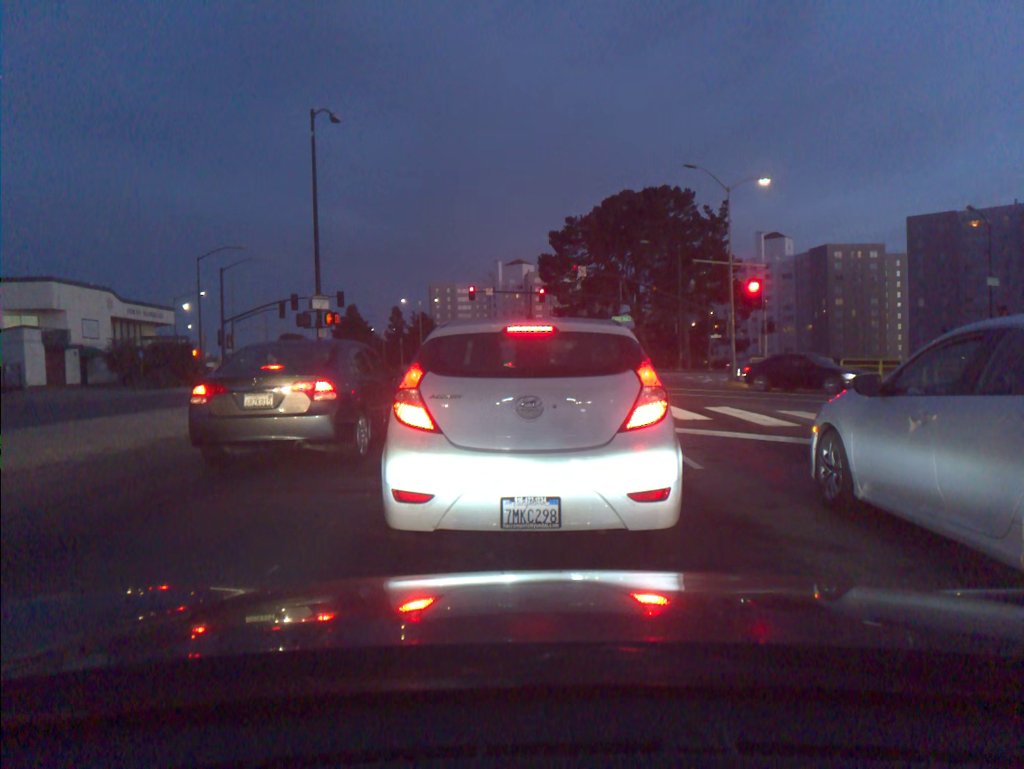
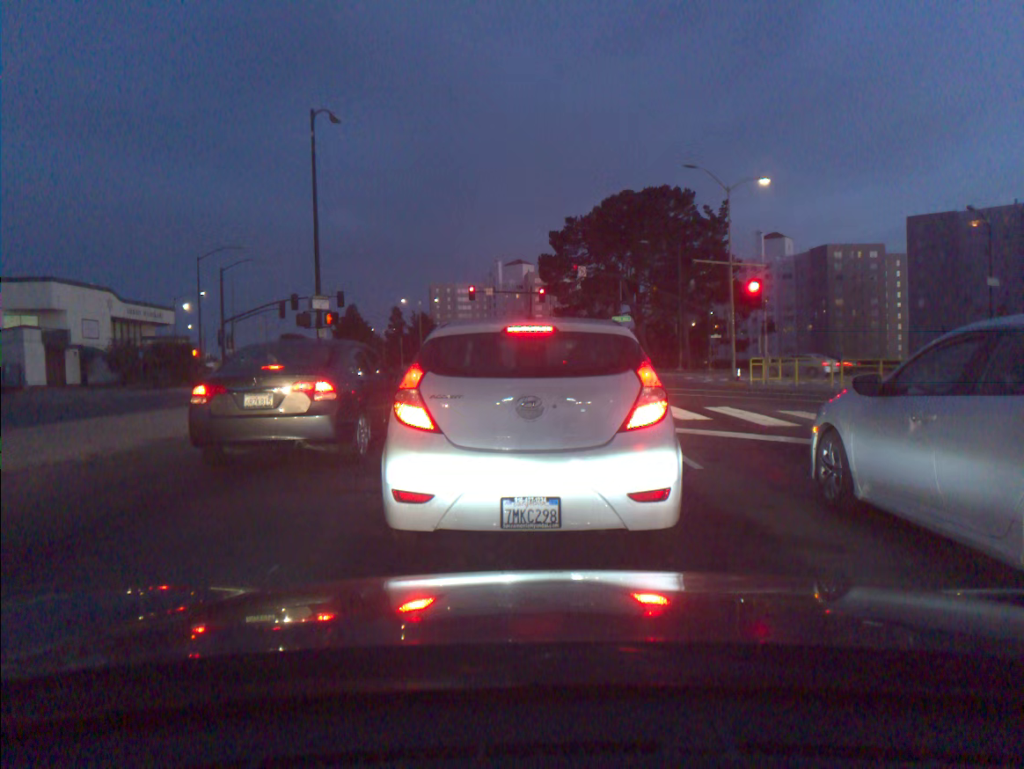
(0.0, 0.0) m; 0°
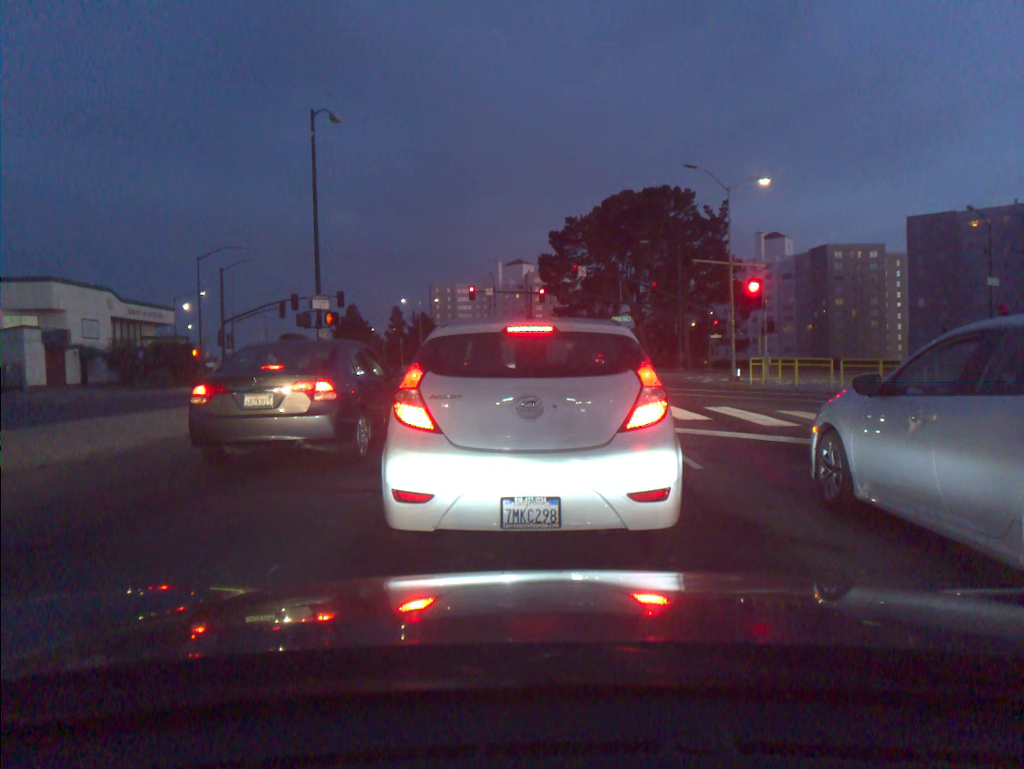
(0.0, 0.0) m; 0°
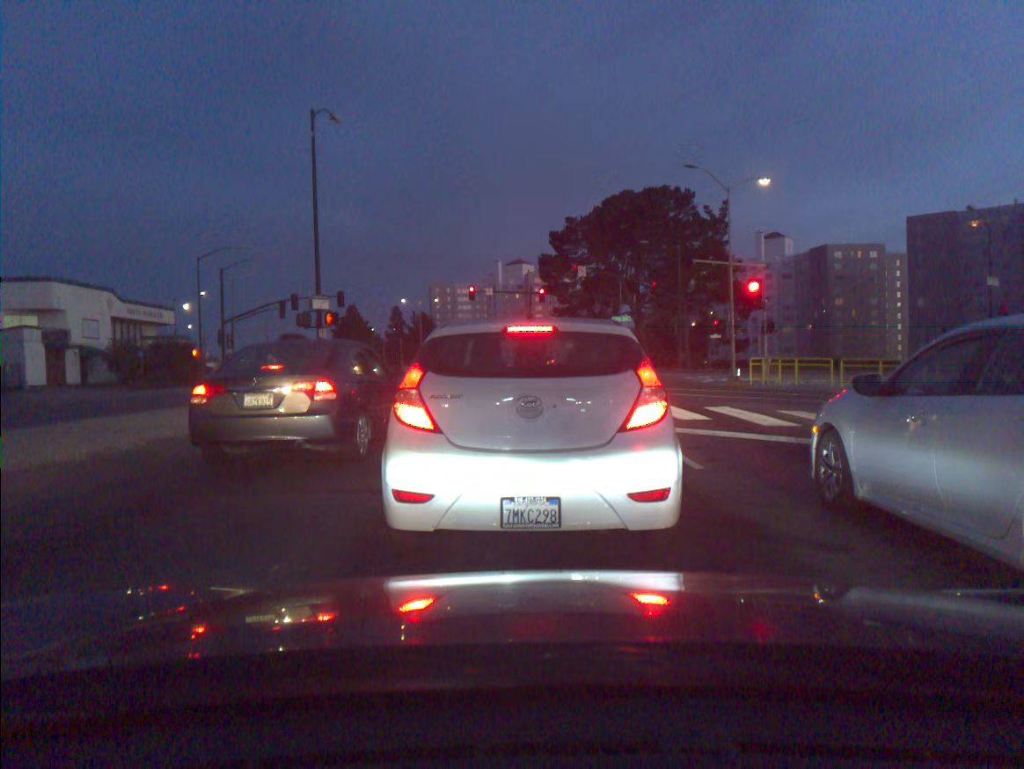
(0.0, 0.0) m; 0°
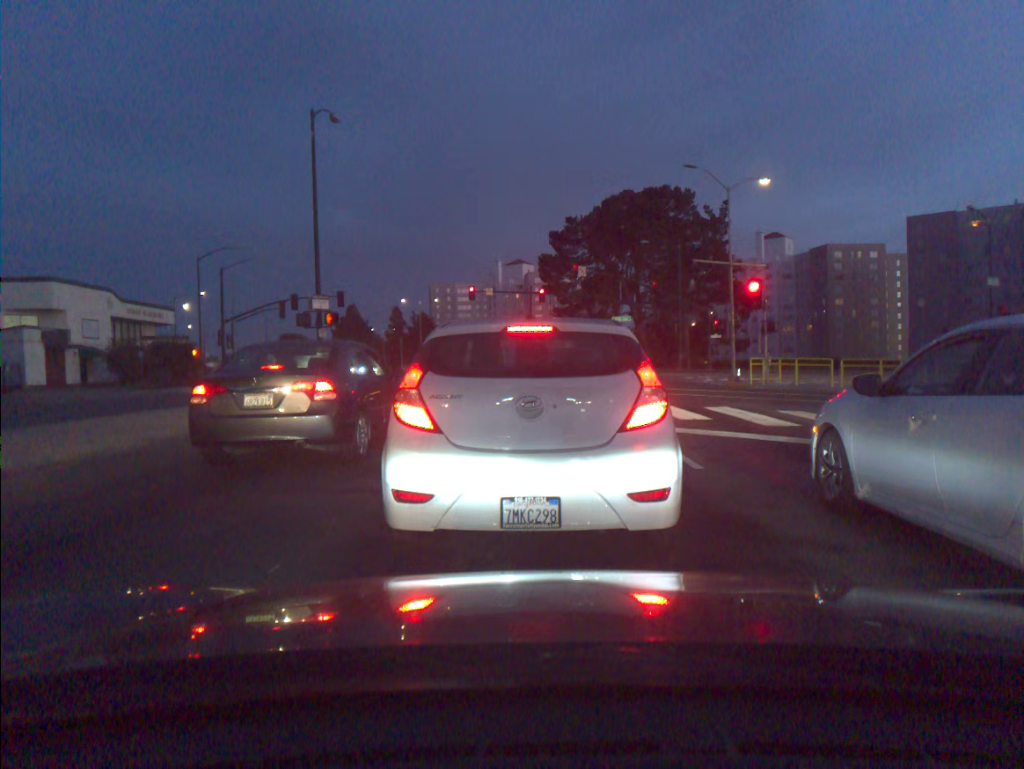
(0.0, 0.0) m; 0°
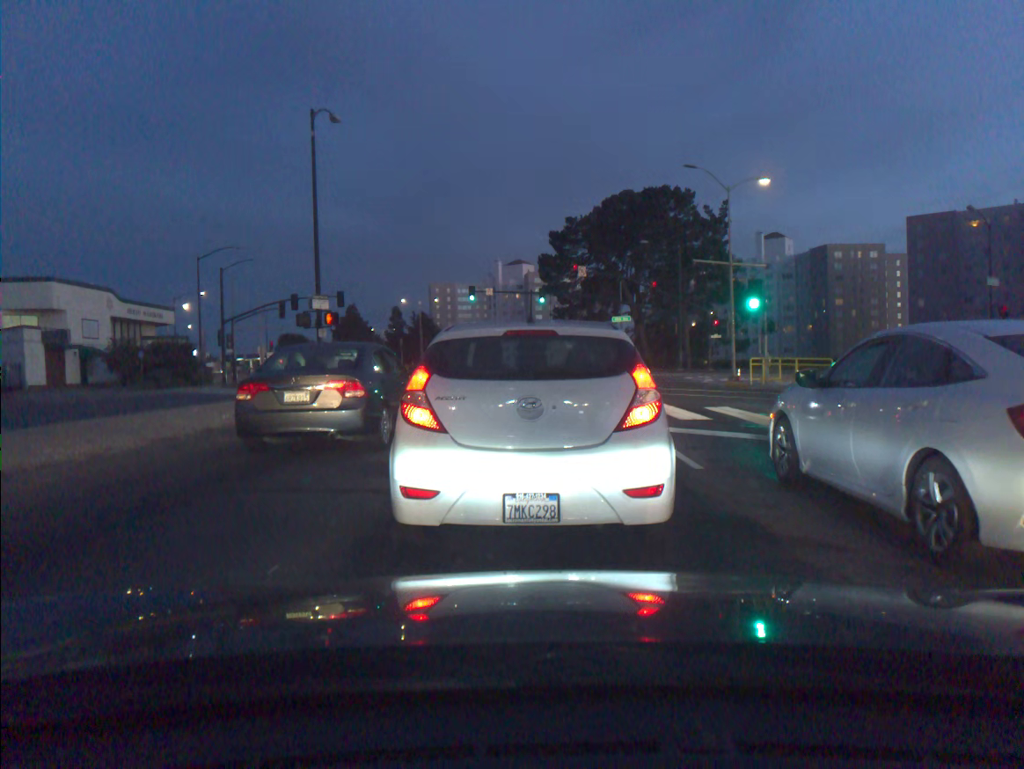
(0.0, 0.0) m; 0°
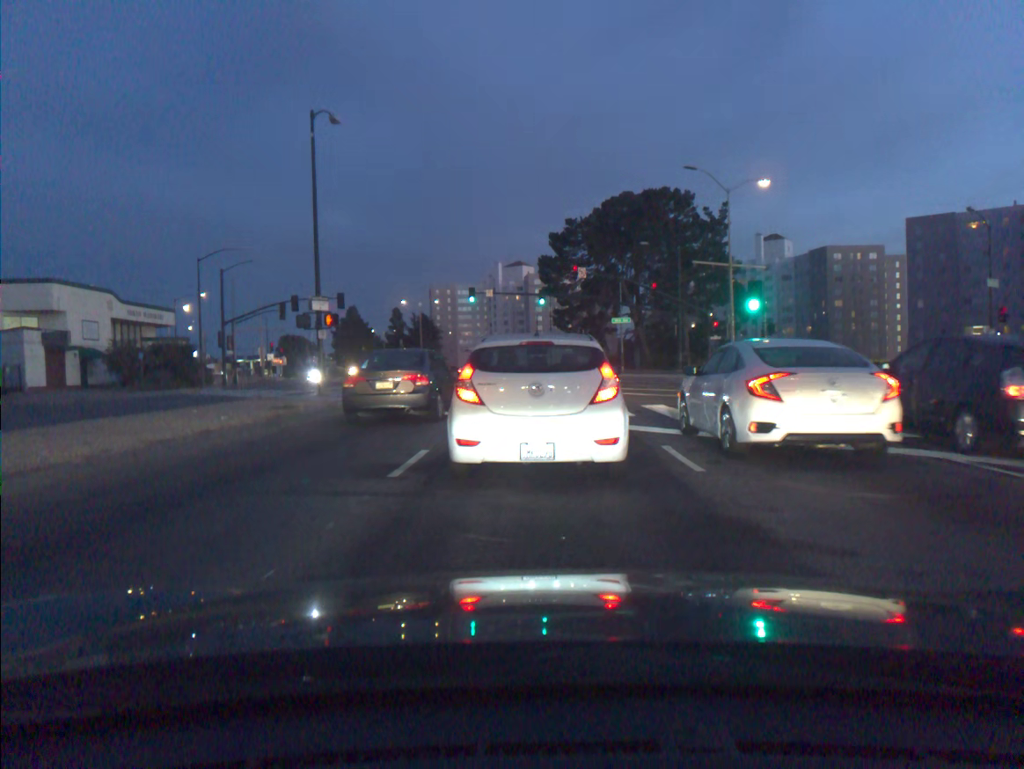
(0.0, +0.1) m; 0°
